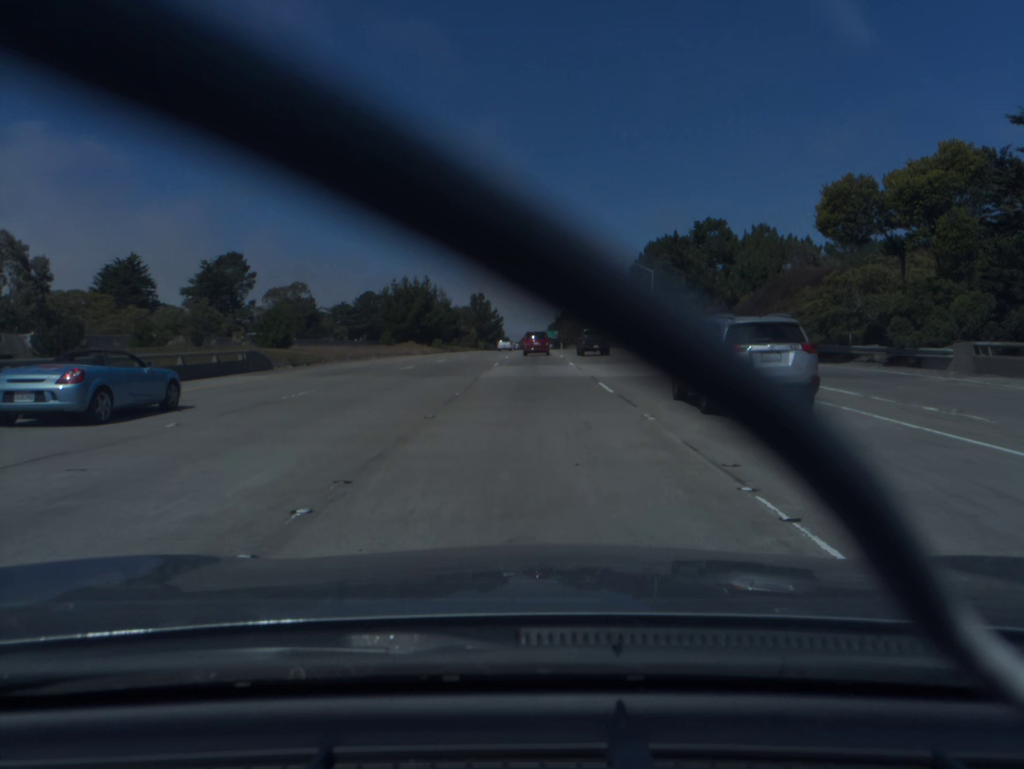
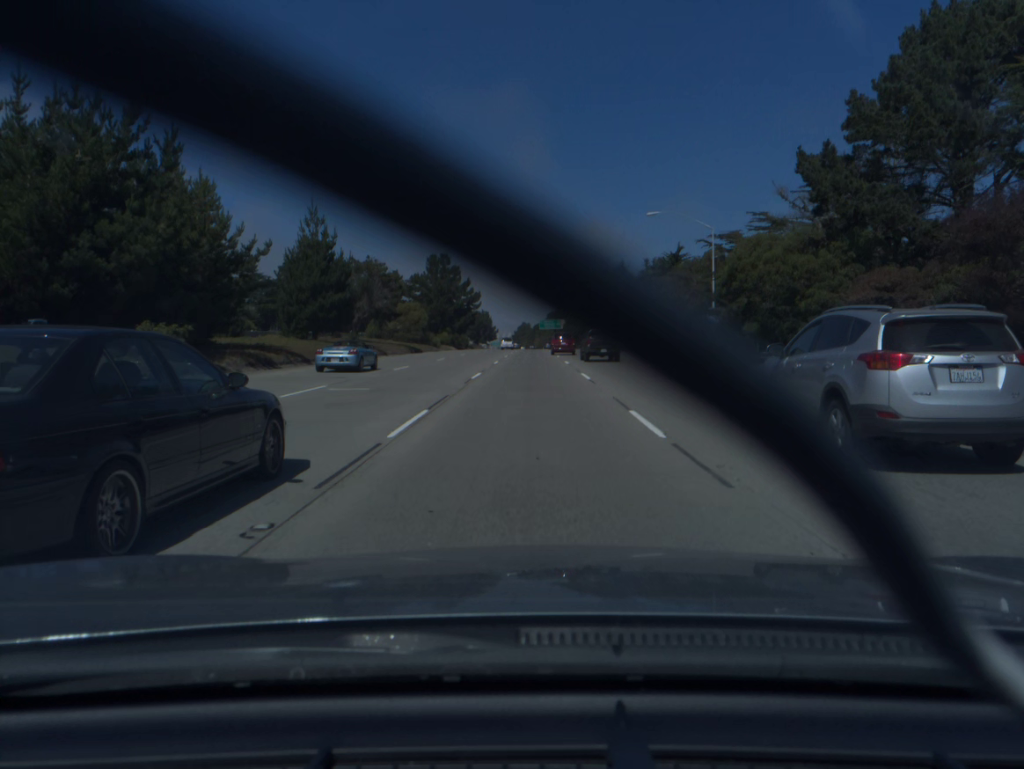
(+0.6, +84.0) m; 0°
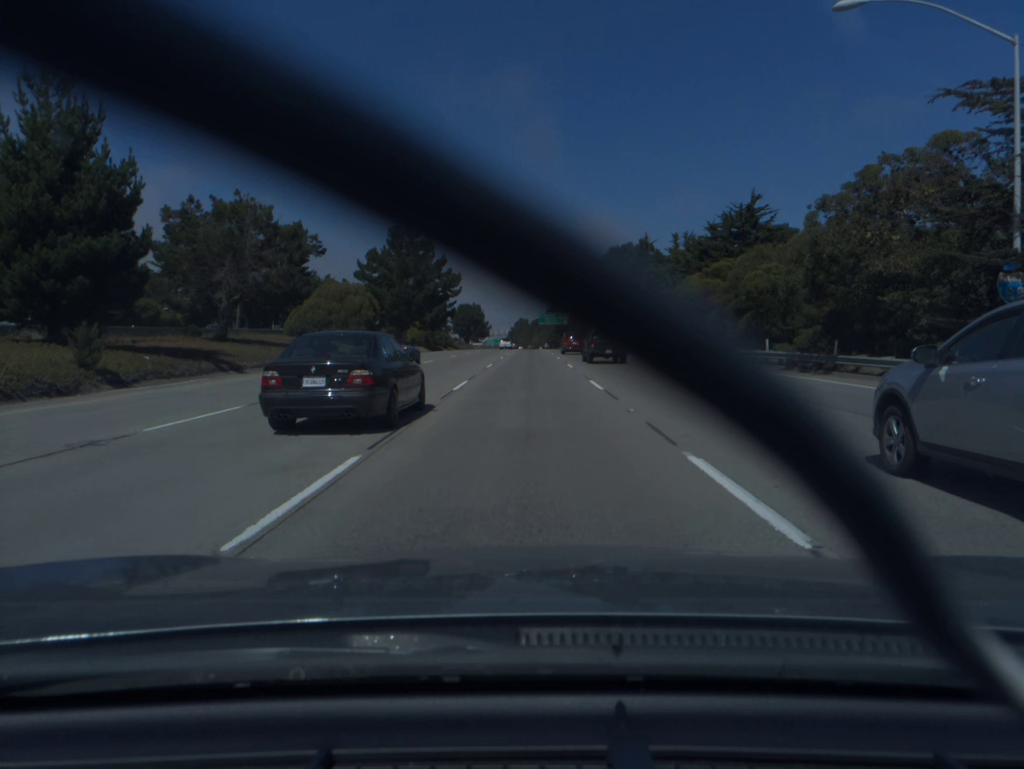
(0.0, +34.6) m; 0°
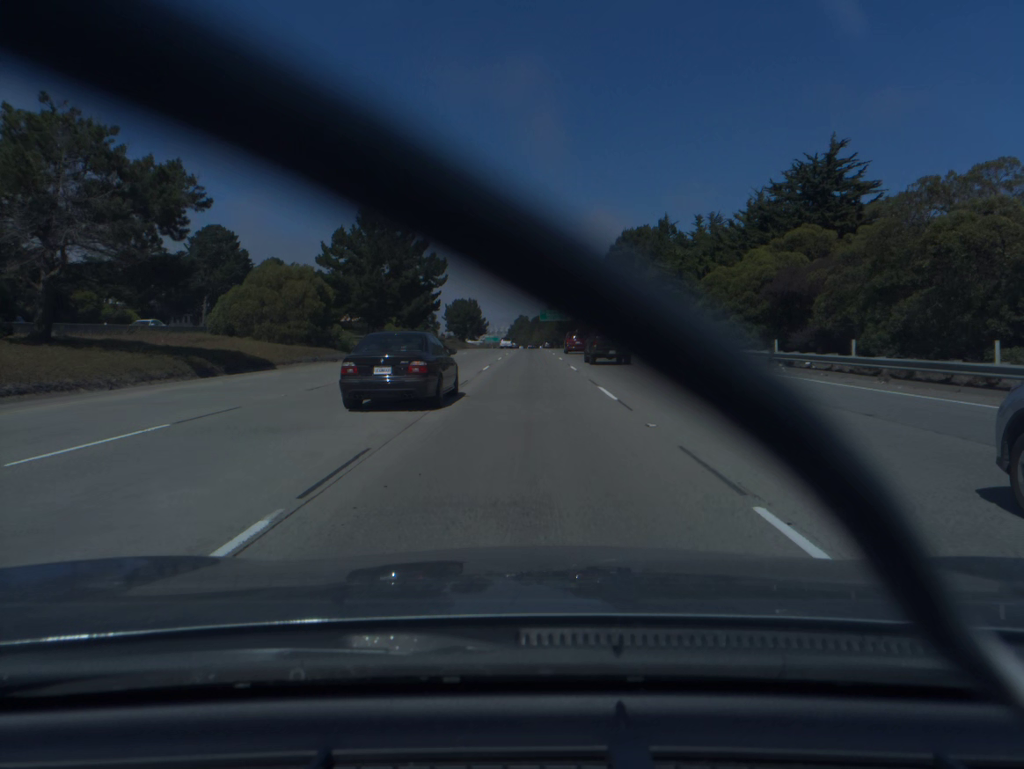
(0.0, +17.5) m; 0°
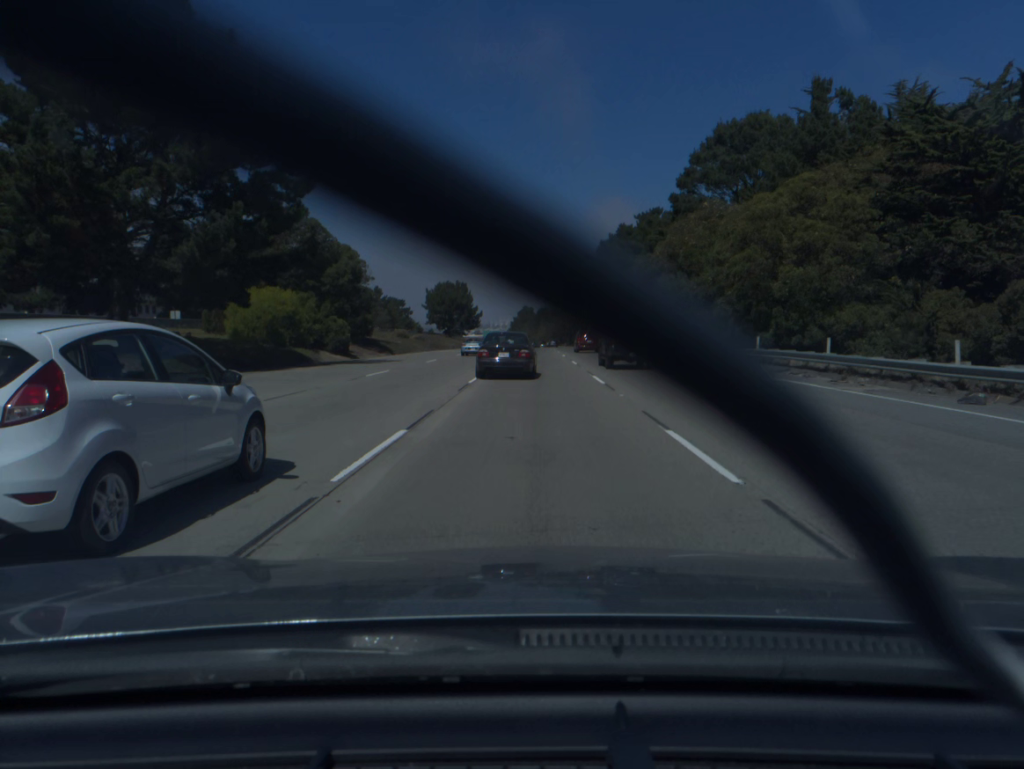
(-0.2, +53.3) m; 0°
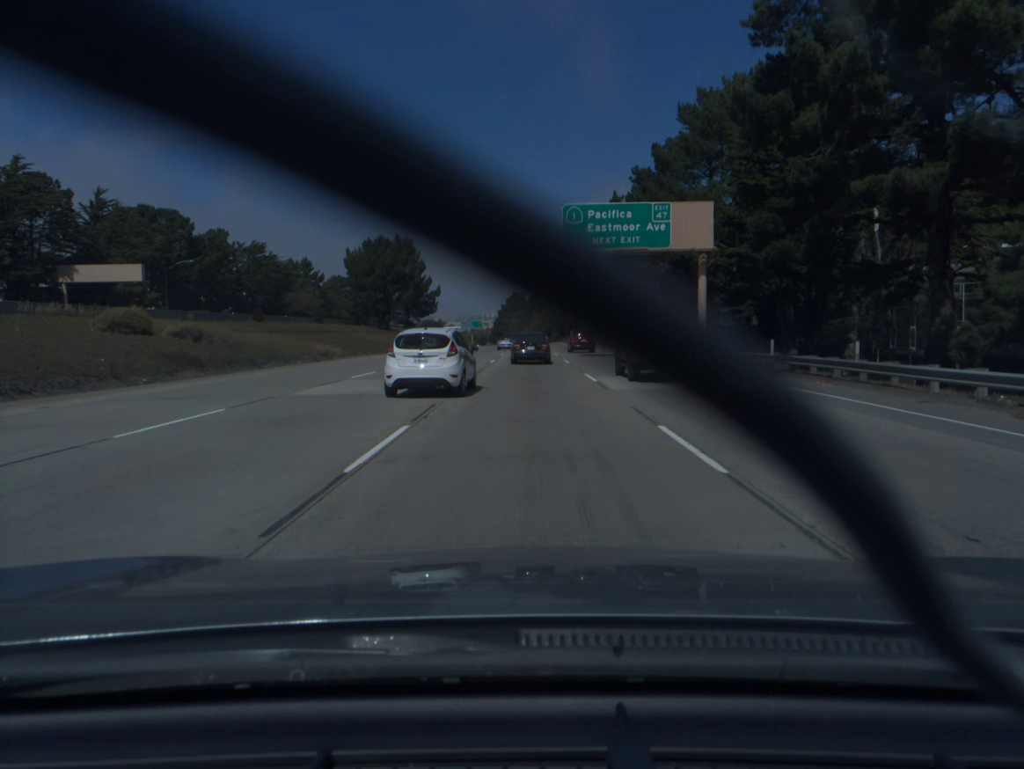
(+0.4, +72.4) m; +1°
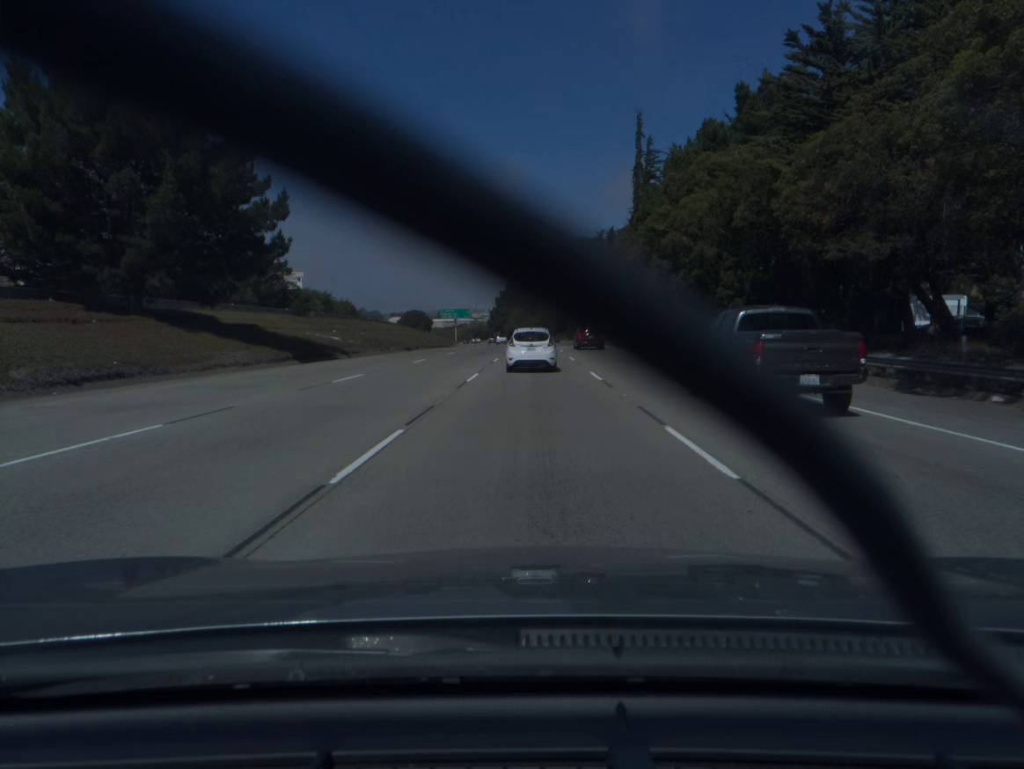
(-0.4, +73.7) m; 0°
